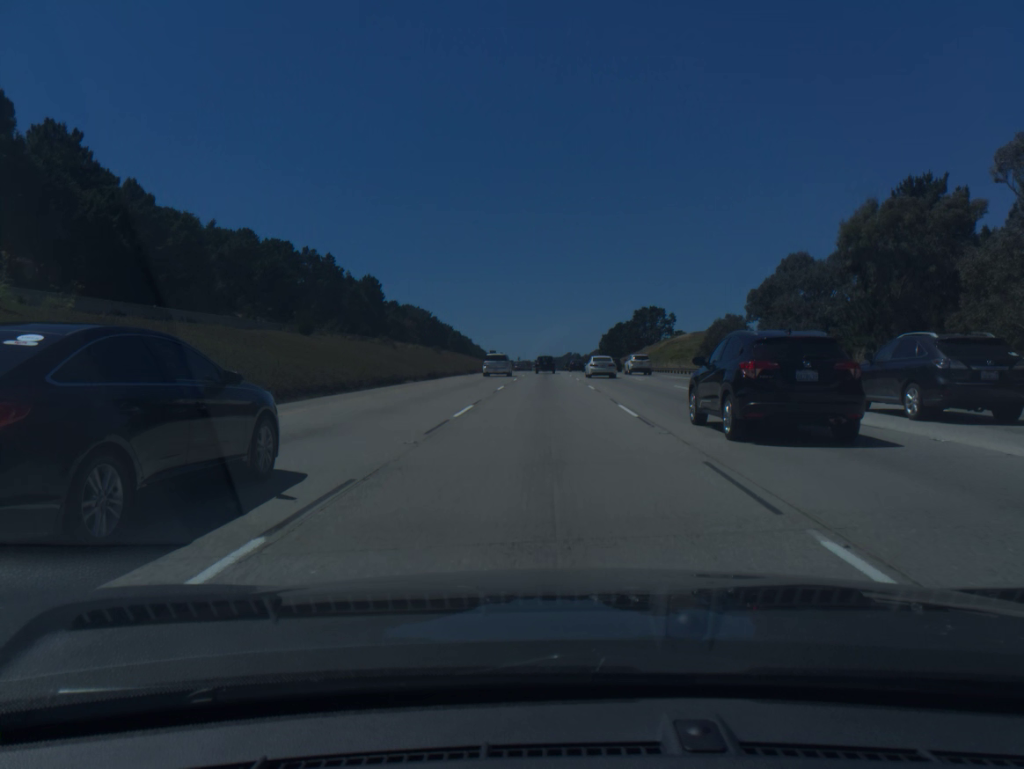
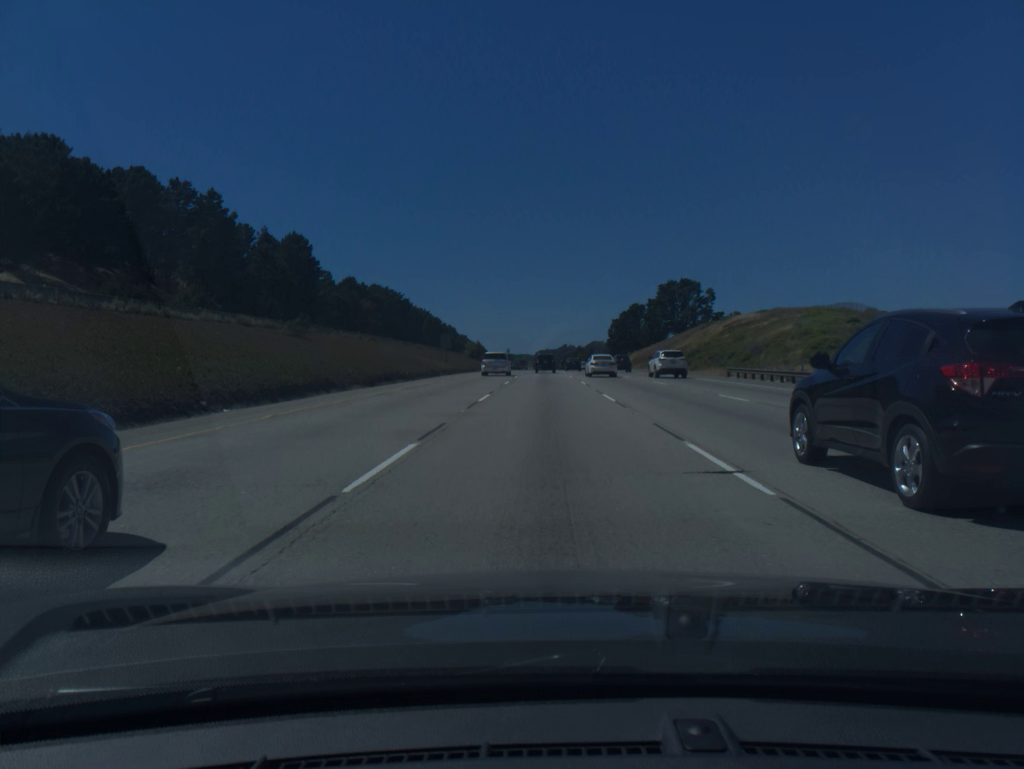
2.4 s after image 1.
(+0.1, +67.4) m; 0°
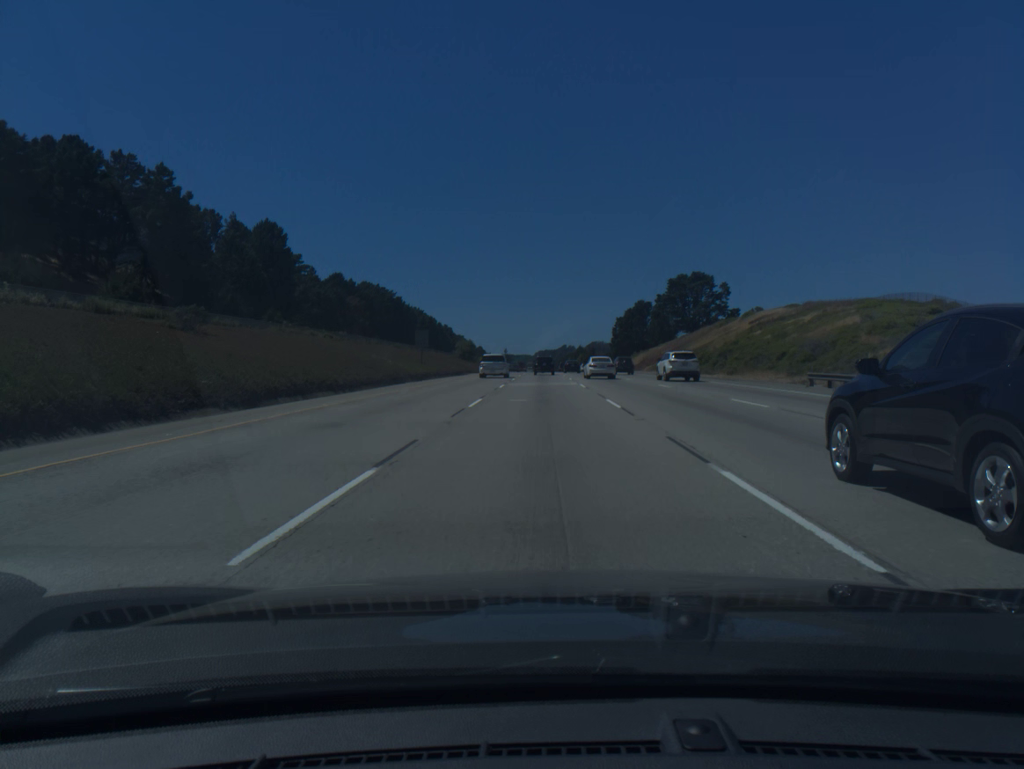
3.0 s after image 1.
(0.0, +16.8) m; 0°
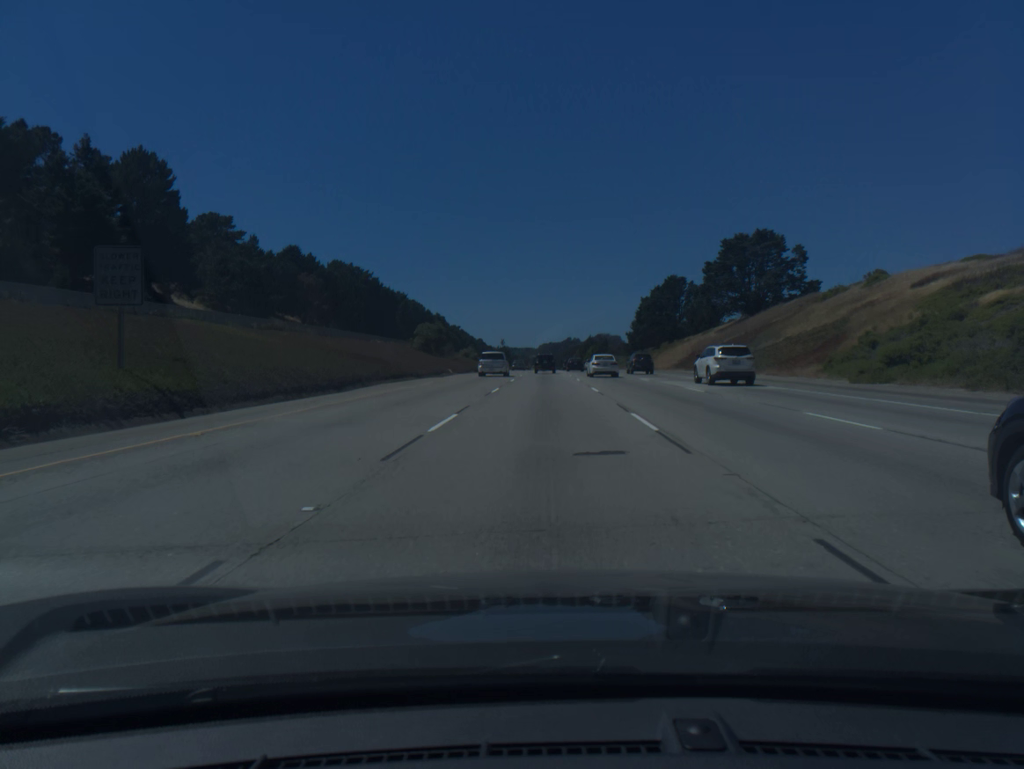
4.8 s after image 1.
(-0.2, +50.5) m; 0°
